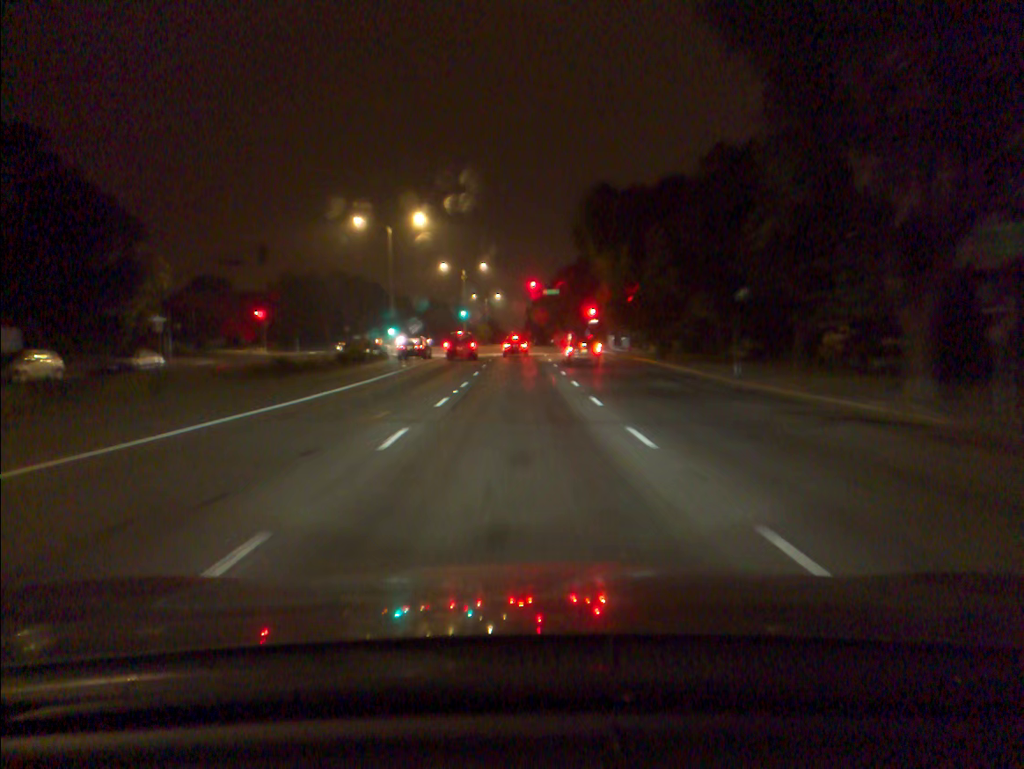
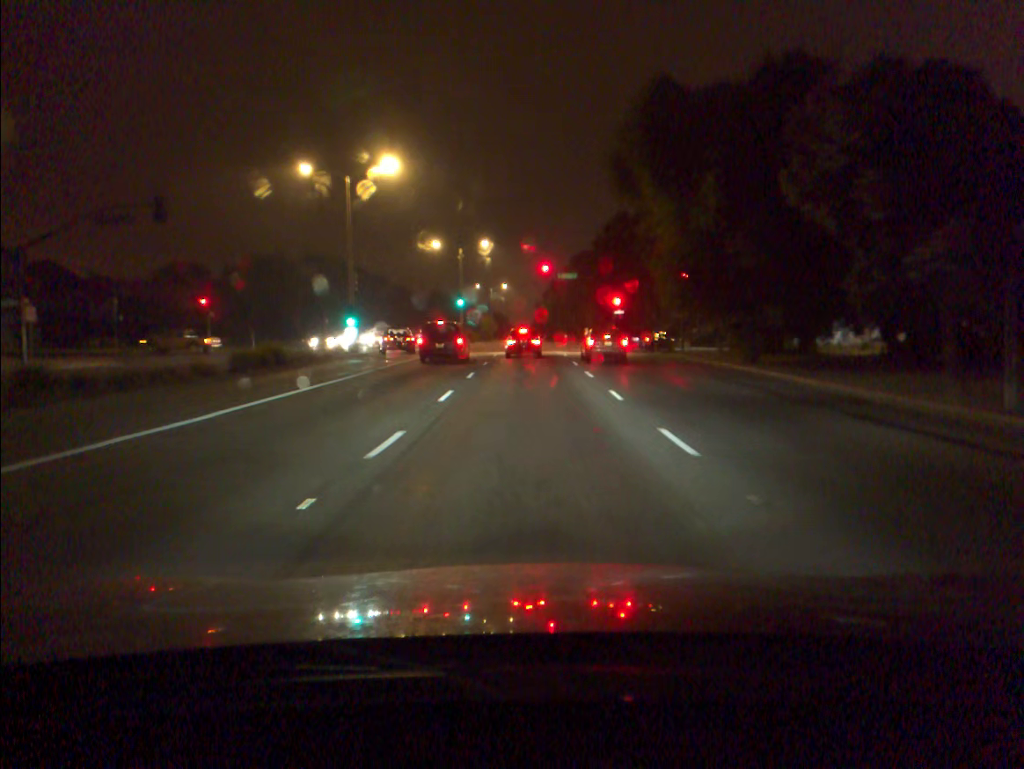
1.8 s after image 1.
(0.0, +16.2) m; -1°
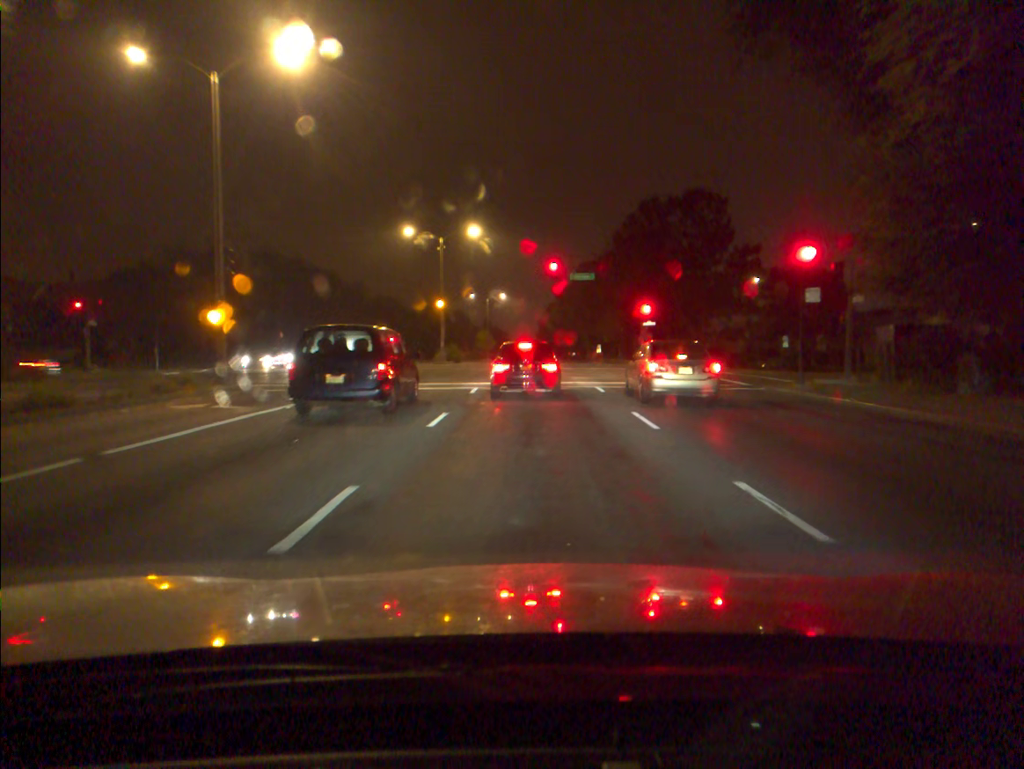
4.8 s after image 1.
(0.0, +18.2) m; 0°
